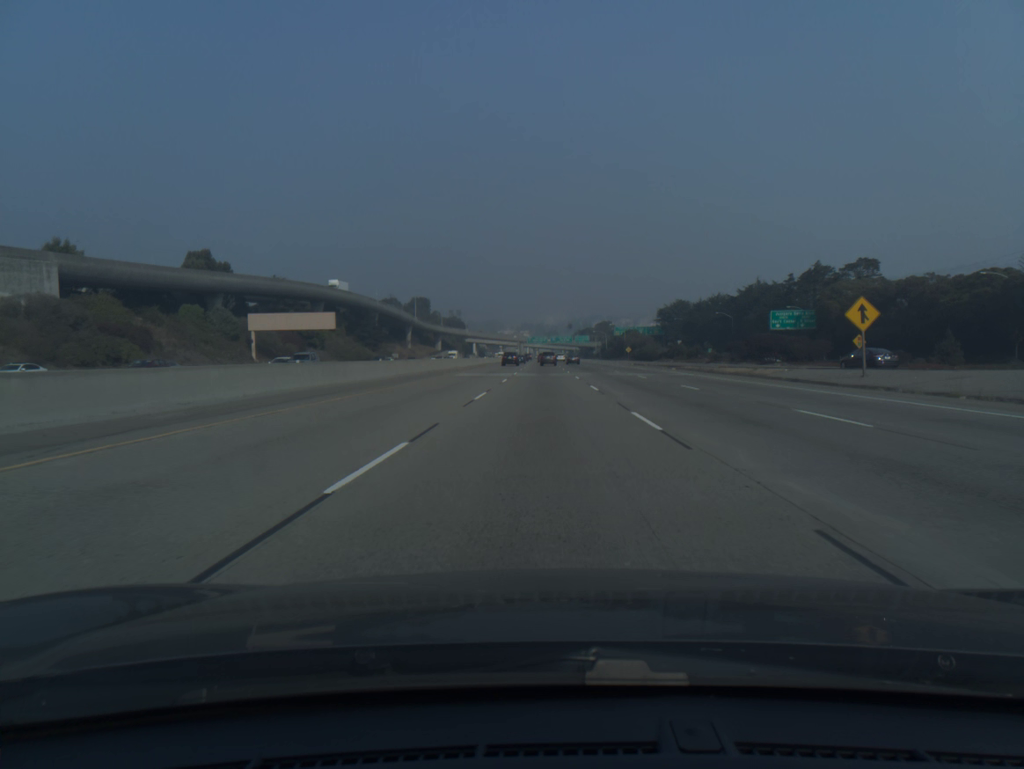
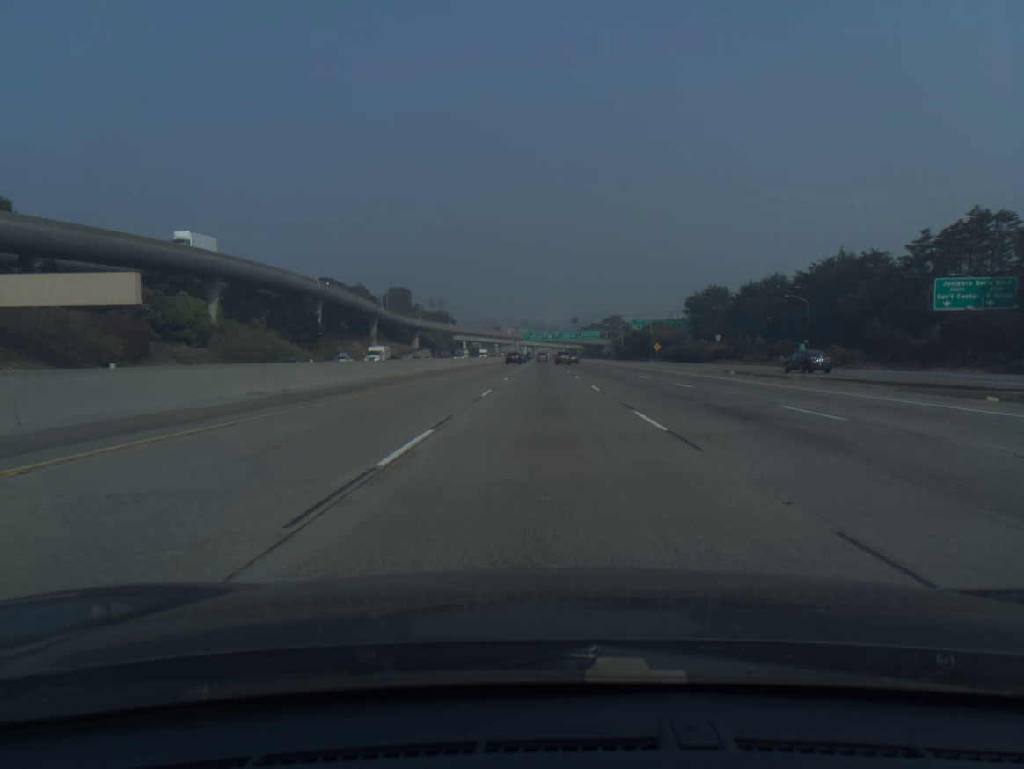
(0.0, +56.7) m; 0°
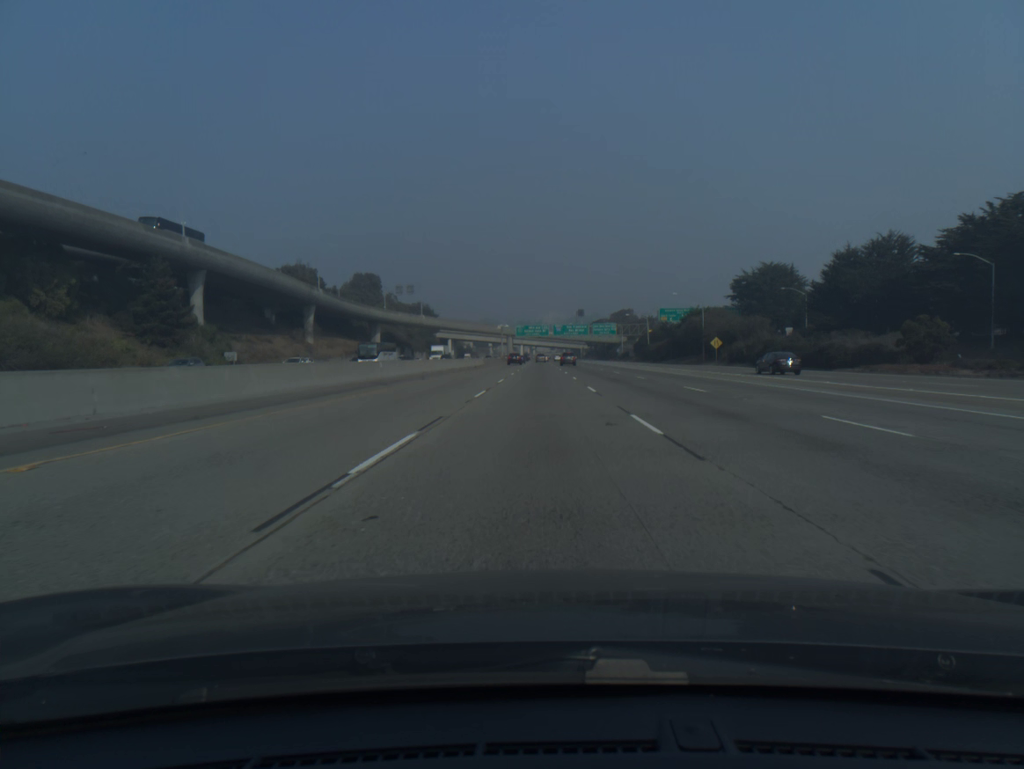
(+0.1, +58.0) m; 0°
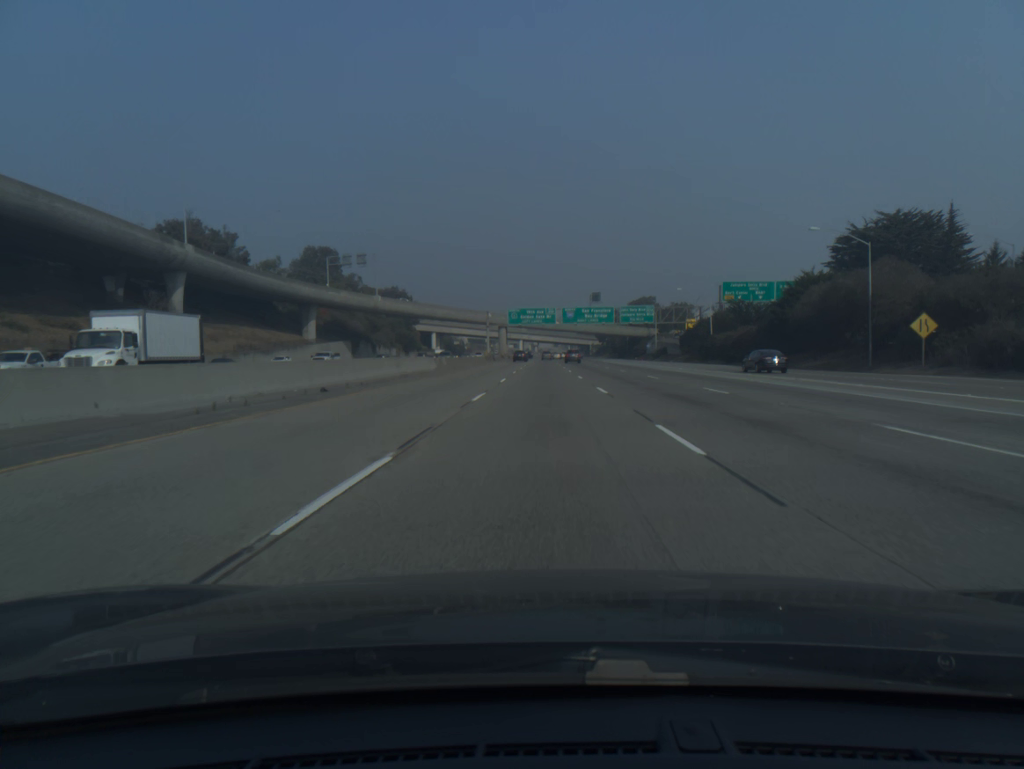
(-0.2, +59.2) m; 0°
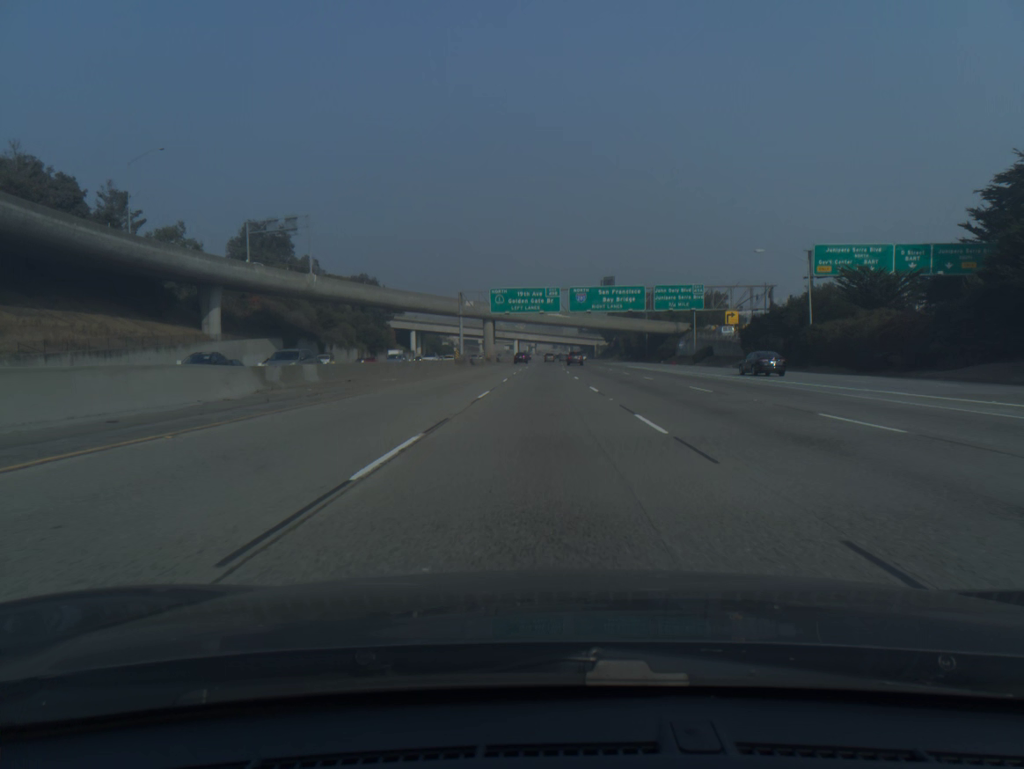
(+0.1, +40.2) m; 0°
